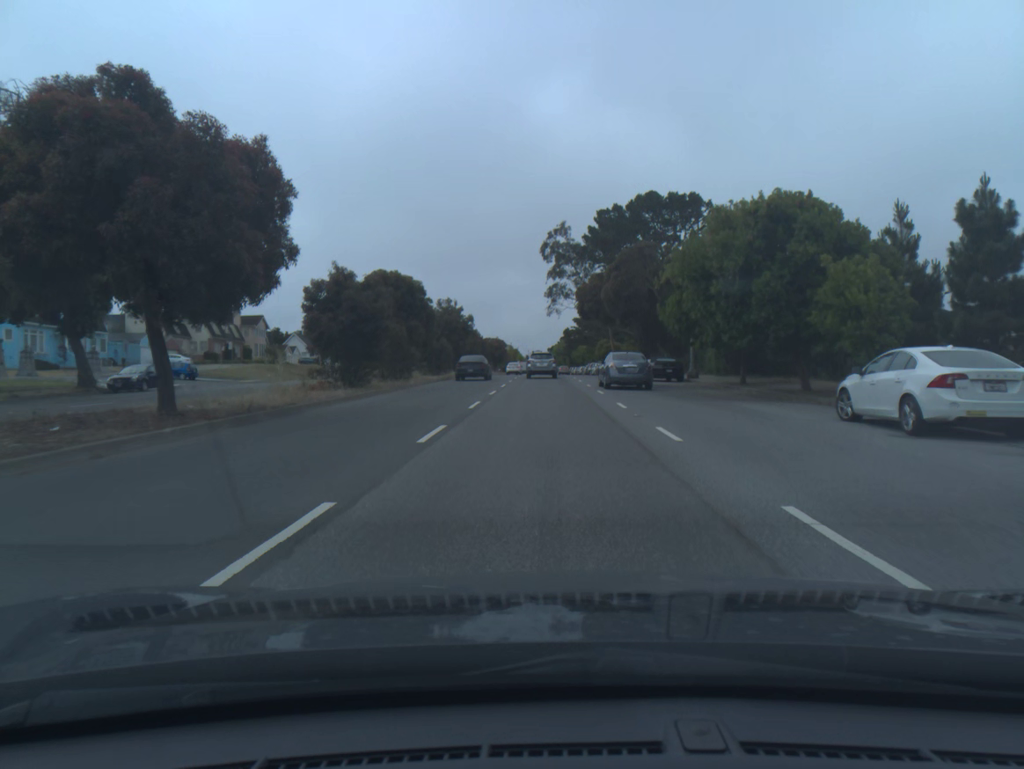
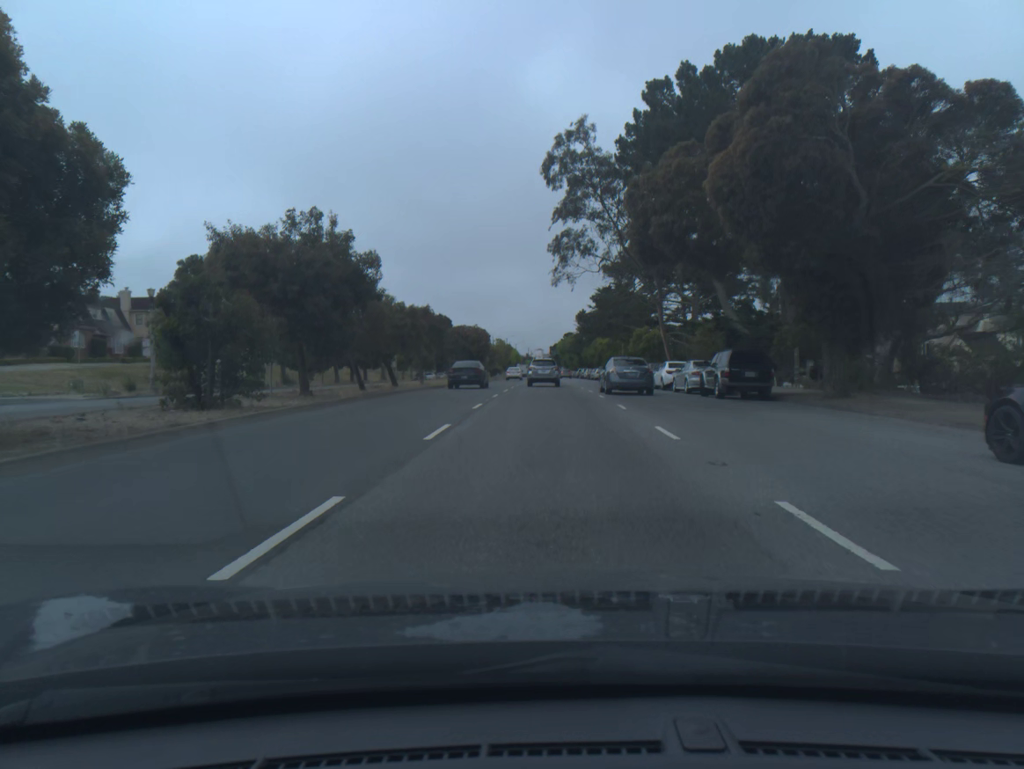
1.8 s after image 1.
(-0.1, +35.9) m; 0°
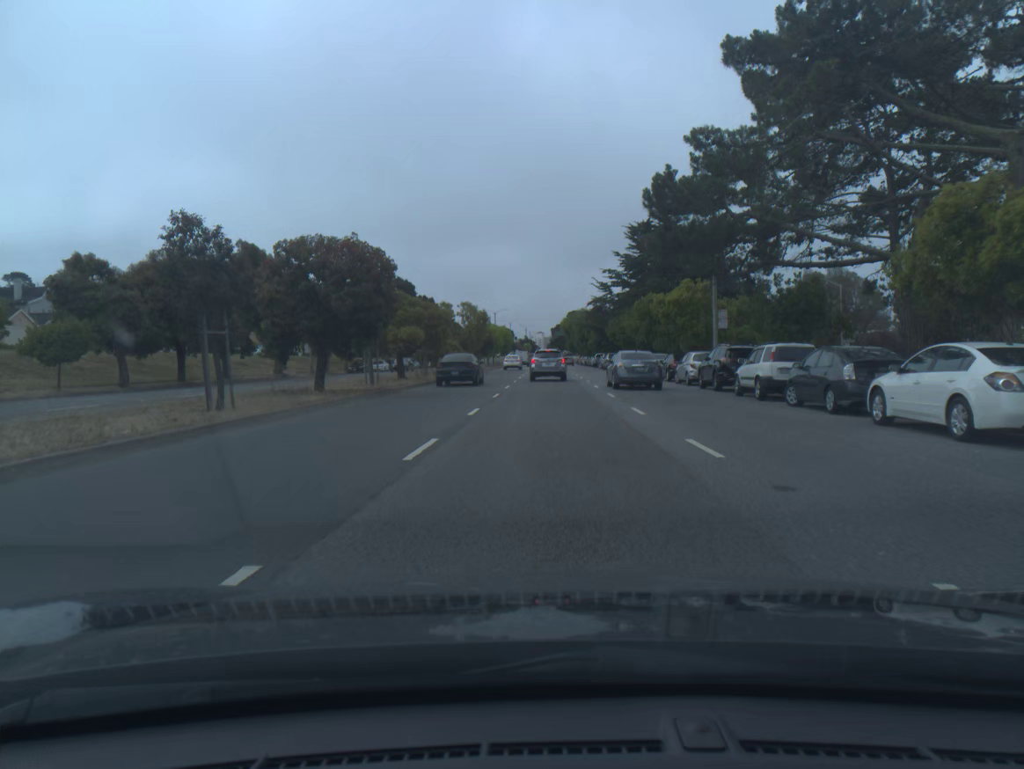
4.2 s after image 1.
(-0.1, +45.4) m; 0°
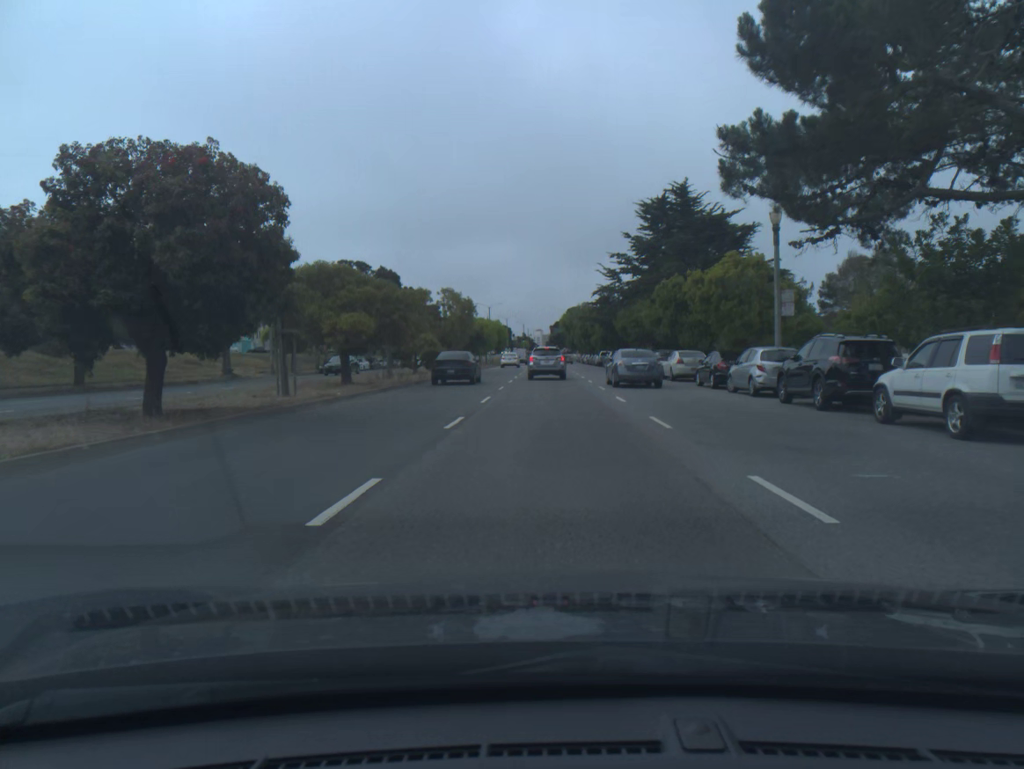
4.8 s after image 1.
(0.0, +11.0) m; 0°
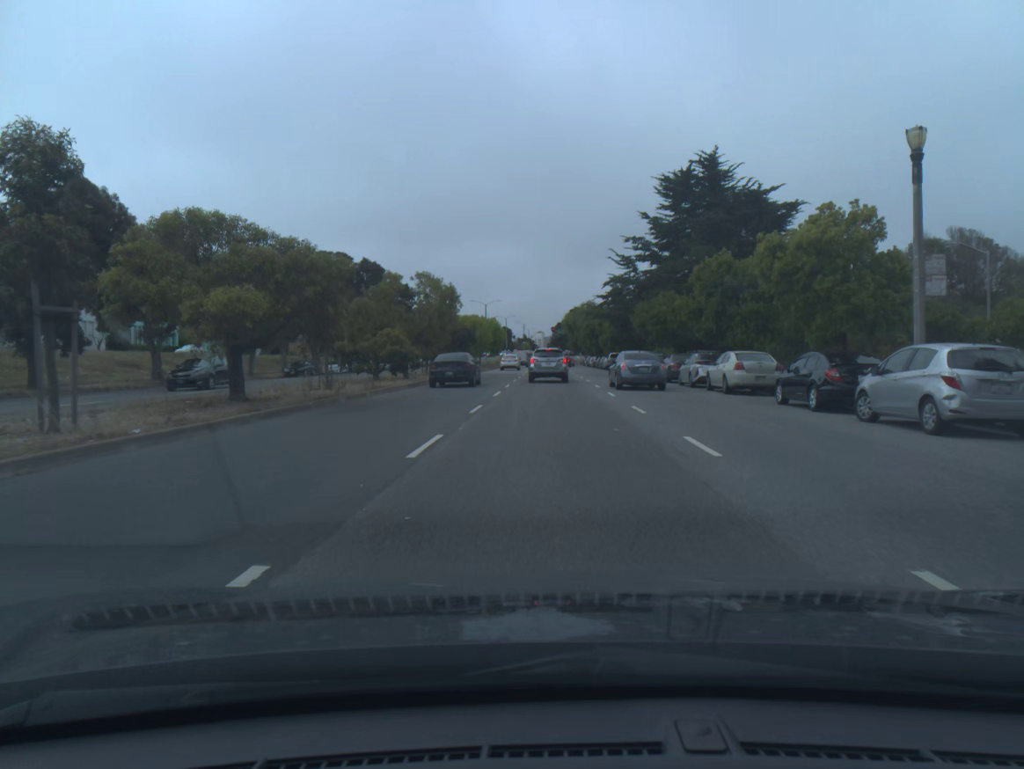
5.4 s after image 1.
(0.0, +10.8) m; 0°
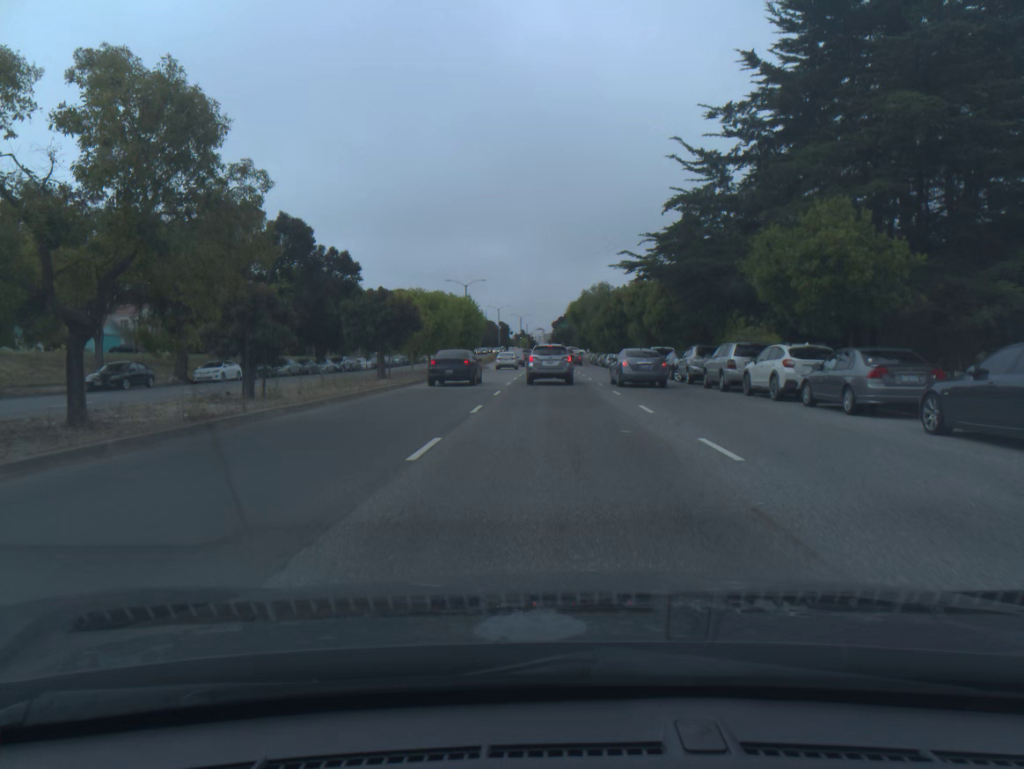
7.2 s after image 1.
(0.0, +29.6) m; 0°
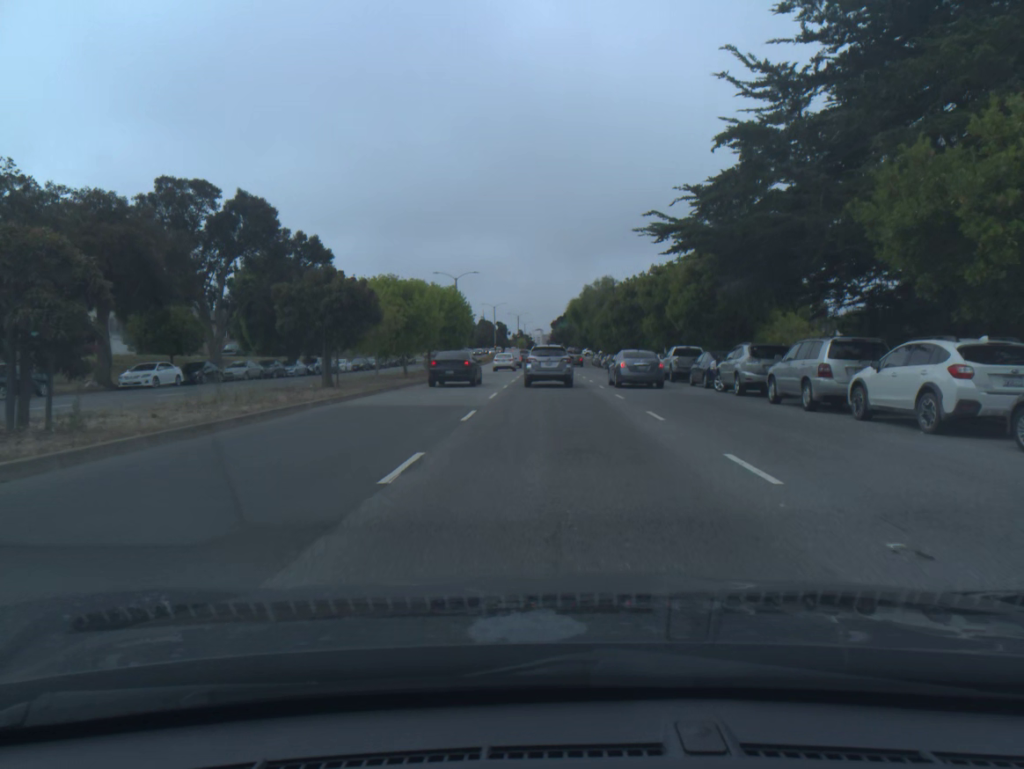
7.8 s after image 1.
(0.0, +8.7) m; 0°
